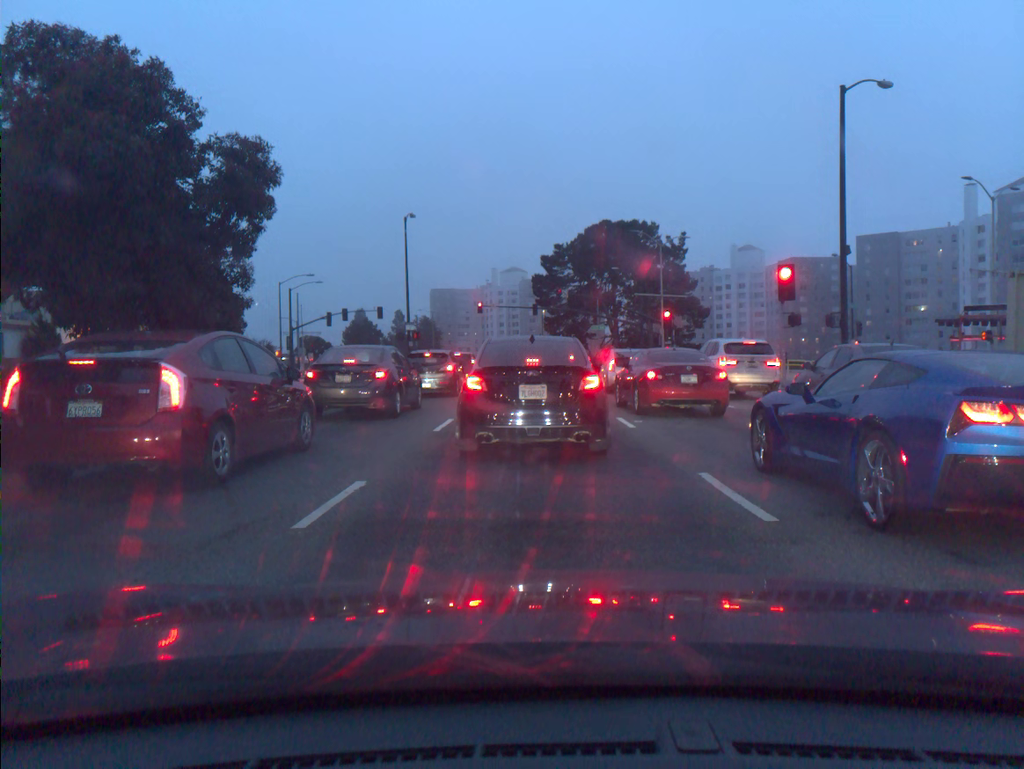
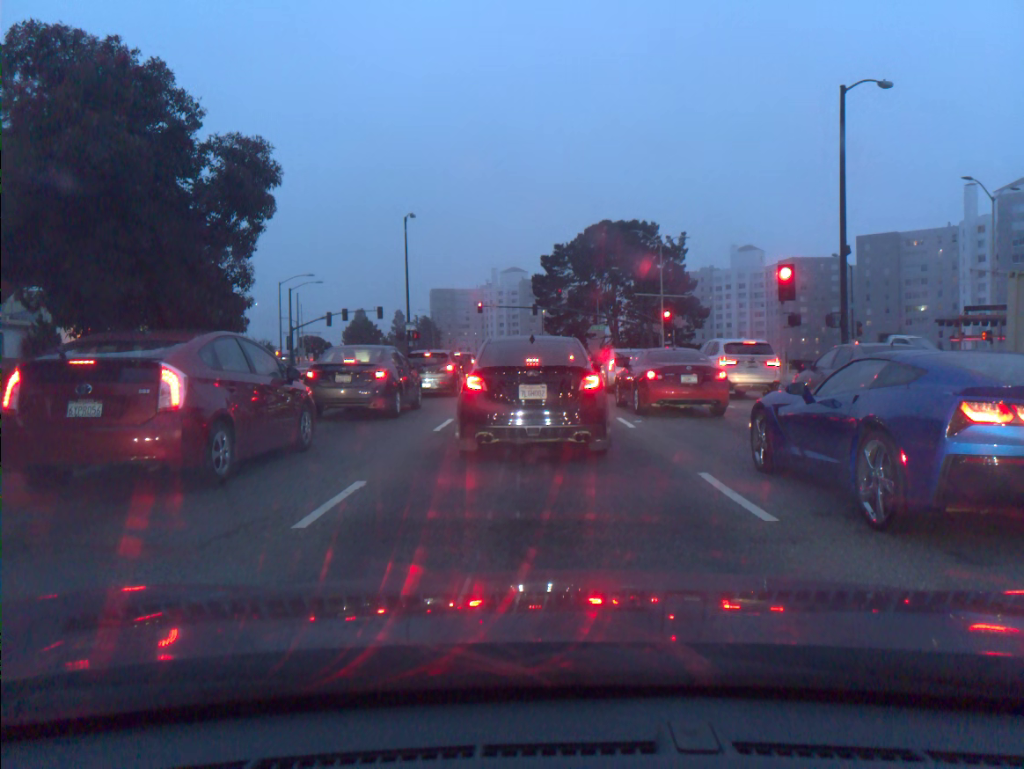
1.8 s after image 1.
(0.0, 0.0) m; 0°
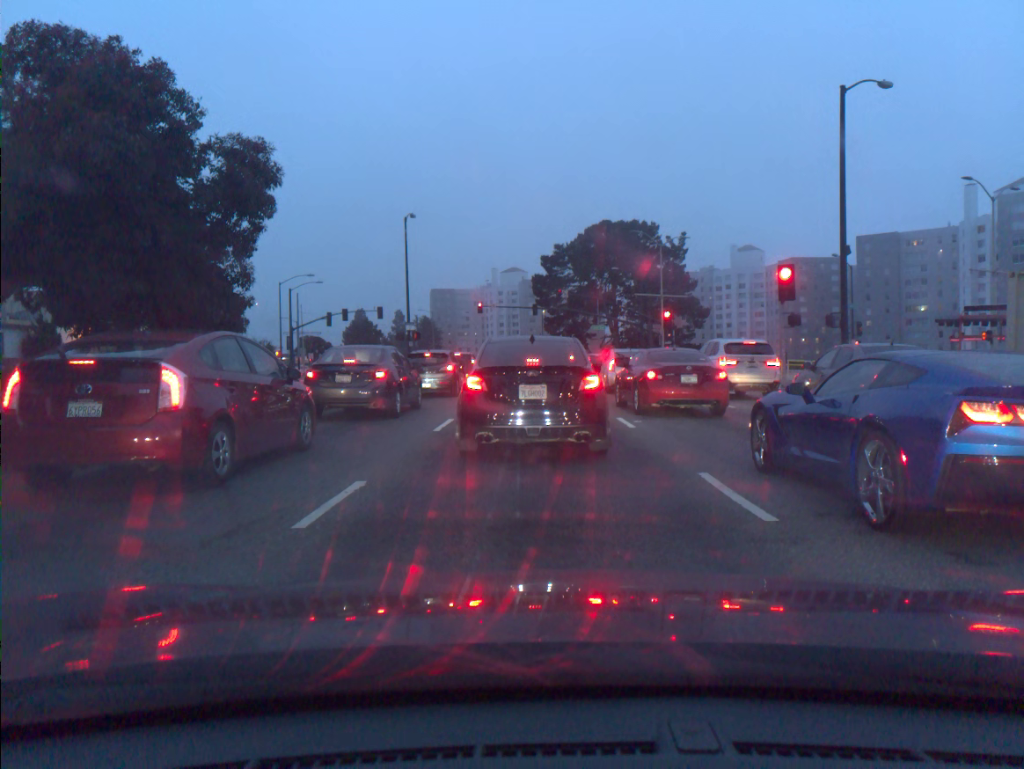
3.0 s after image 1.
(0.0, 0.0) m; 0°
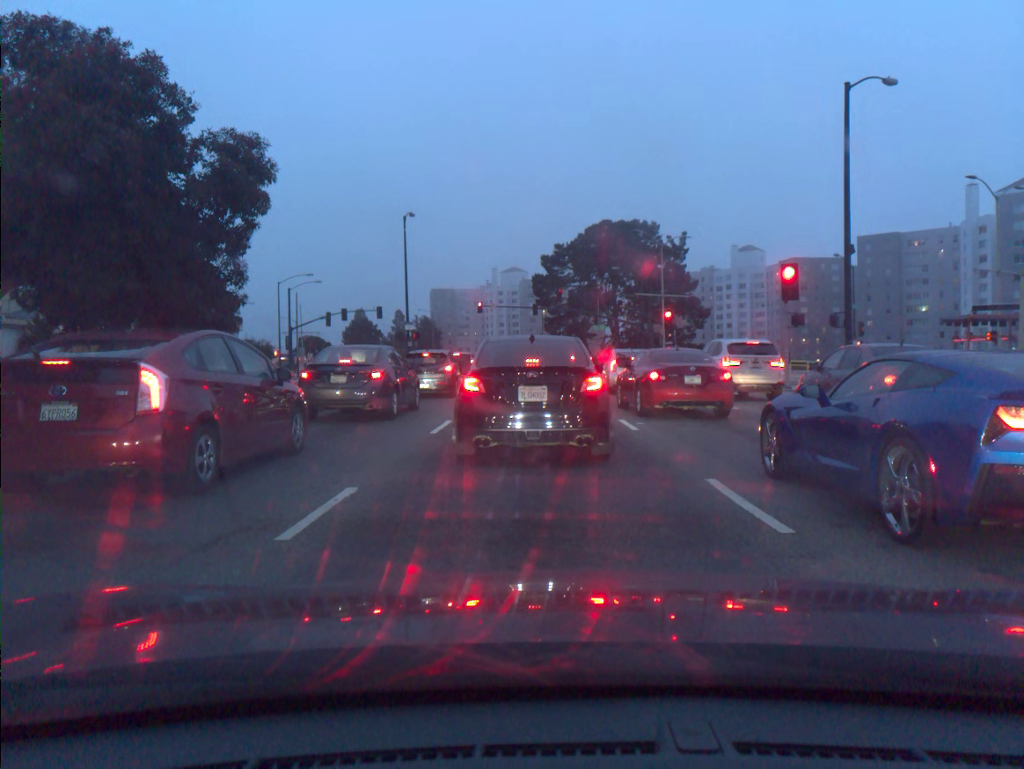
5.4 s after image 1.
(-0.1, +0.4) m; 0°
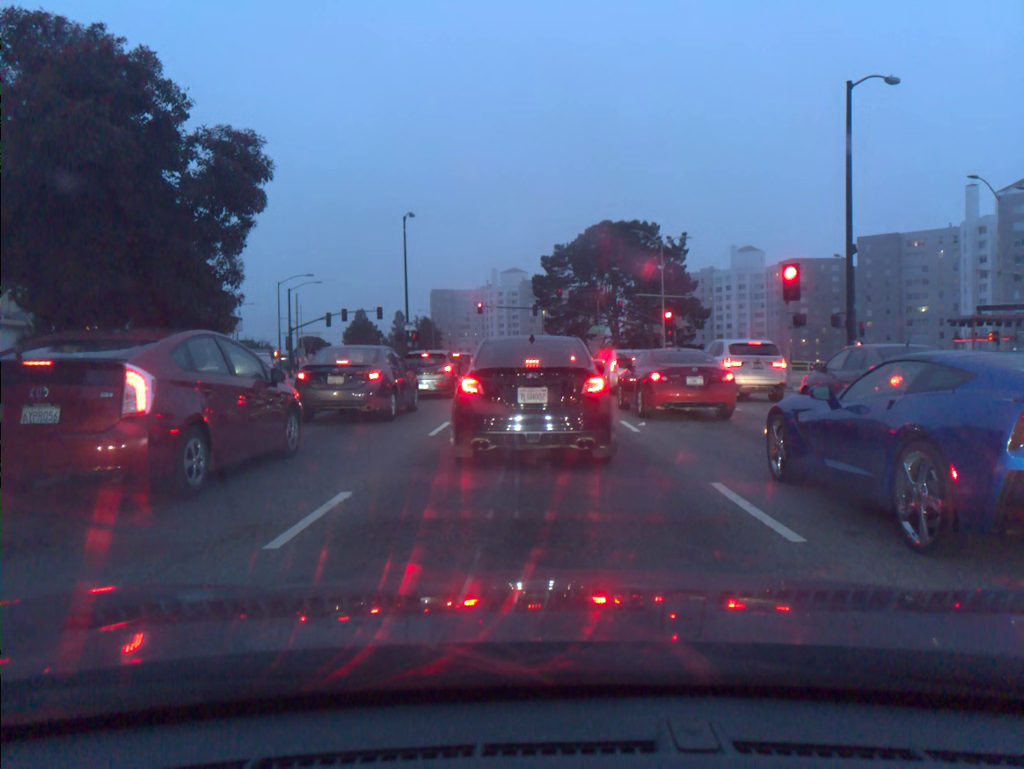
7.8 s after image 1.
(0.0, +0.2) m; 0°
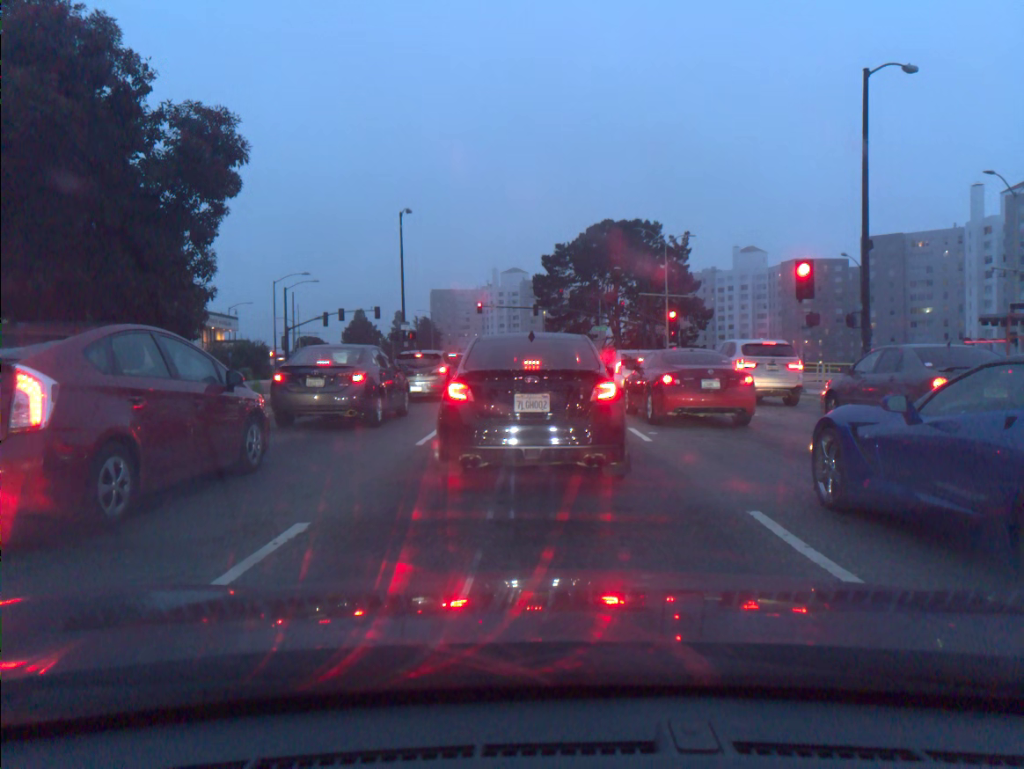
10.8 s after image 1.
(-0.2, +1.3) m; 0°
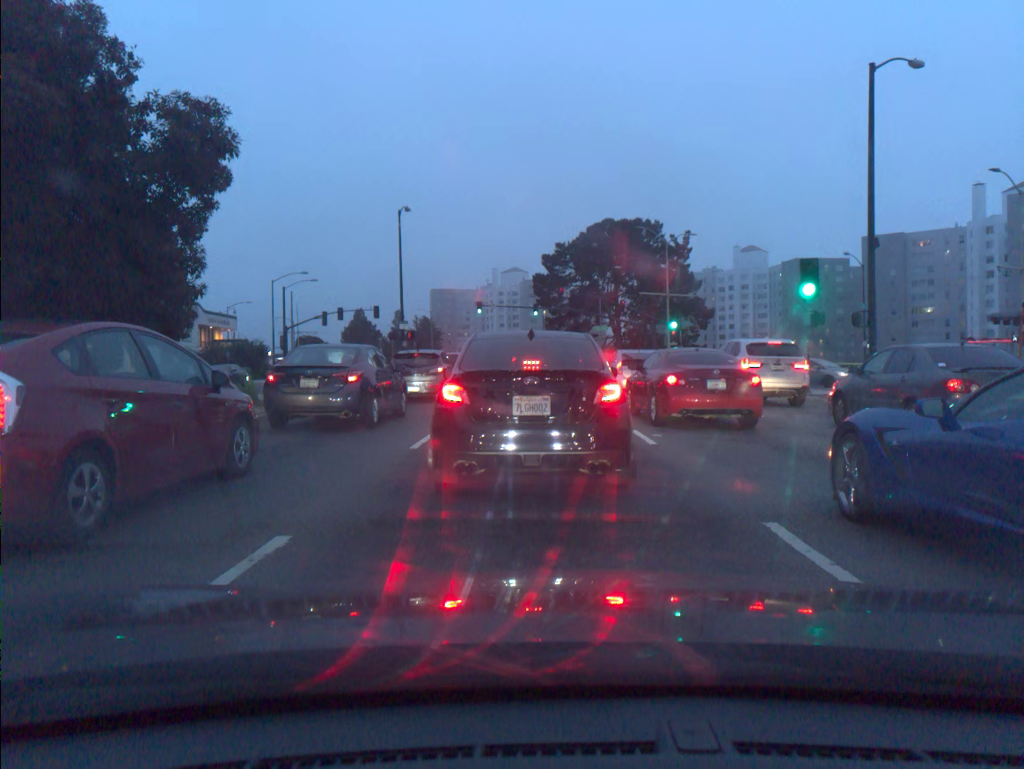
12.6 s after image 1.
(0.0, +0.5) m; 0°
